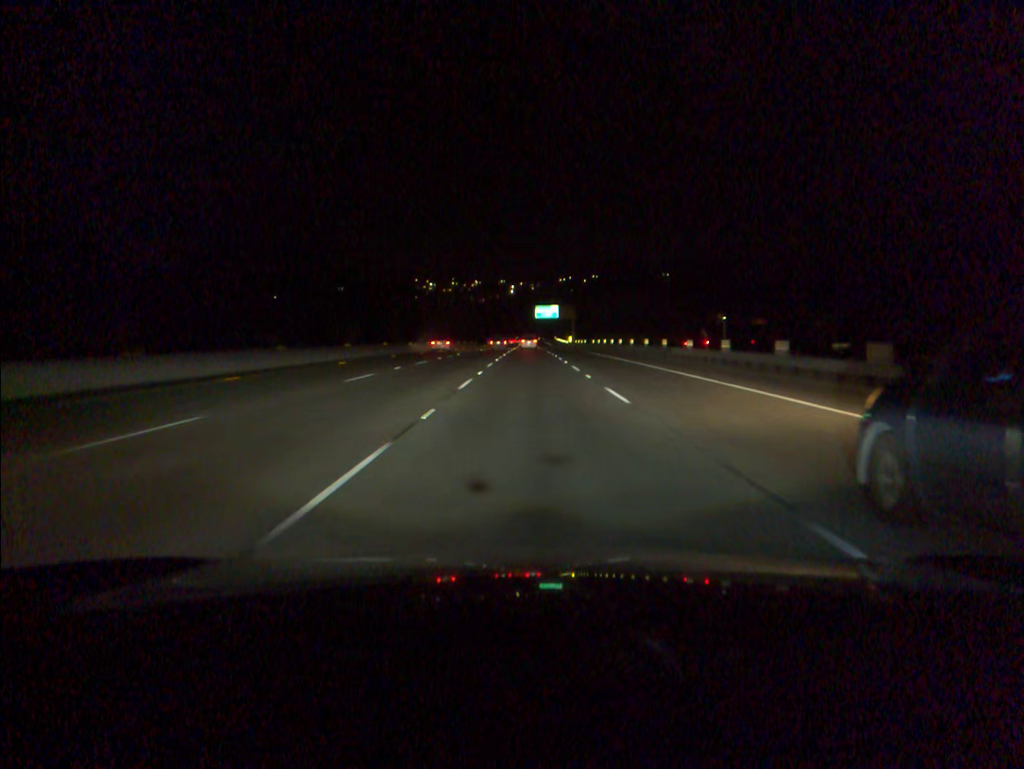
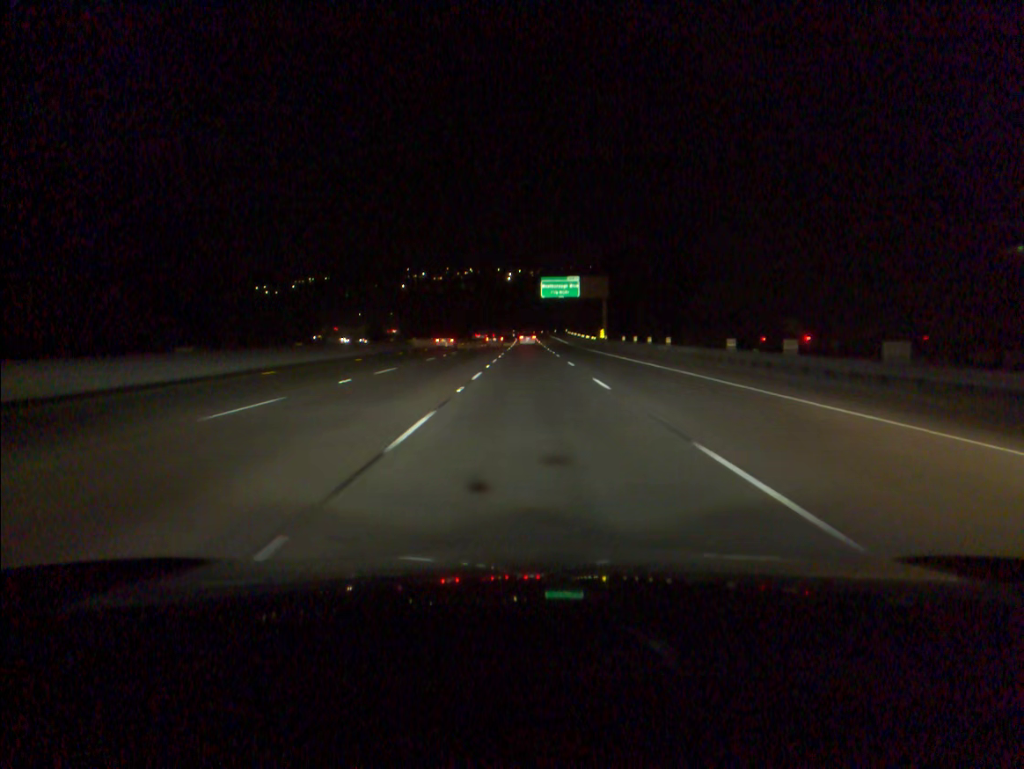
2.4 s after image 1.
(+0.1, +69.3) m; 0°
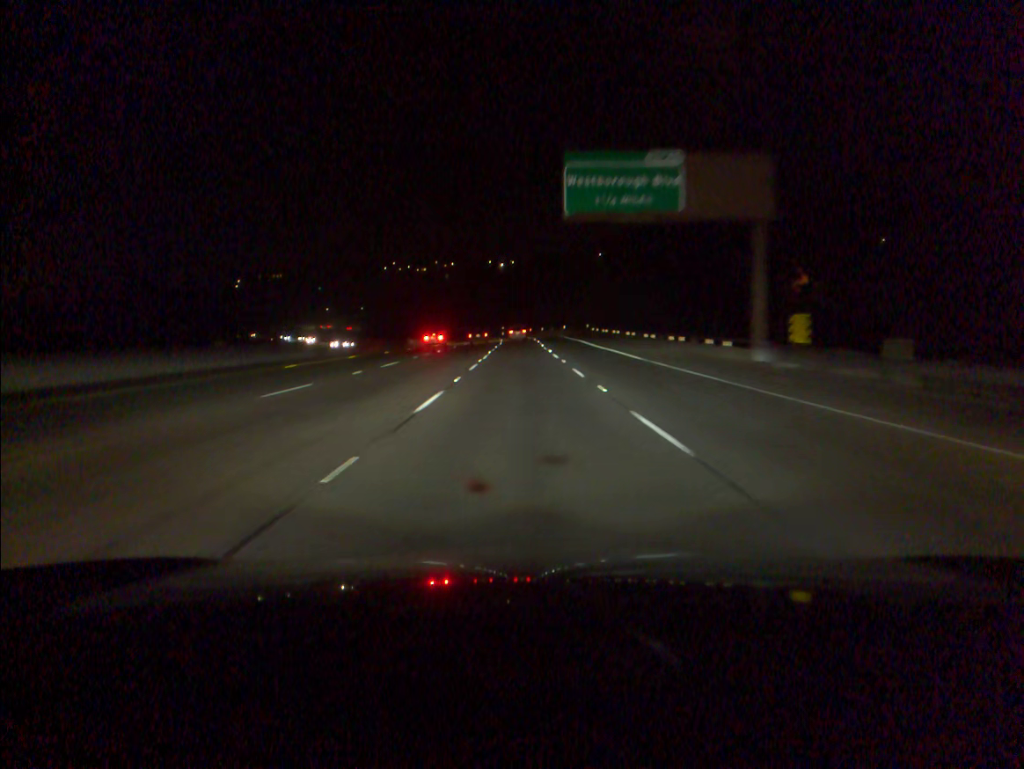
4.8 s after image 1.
(+0.2, +69.1) m; 0°
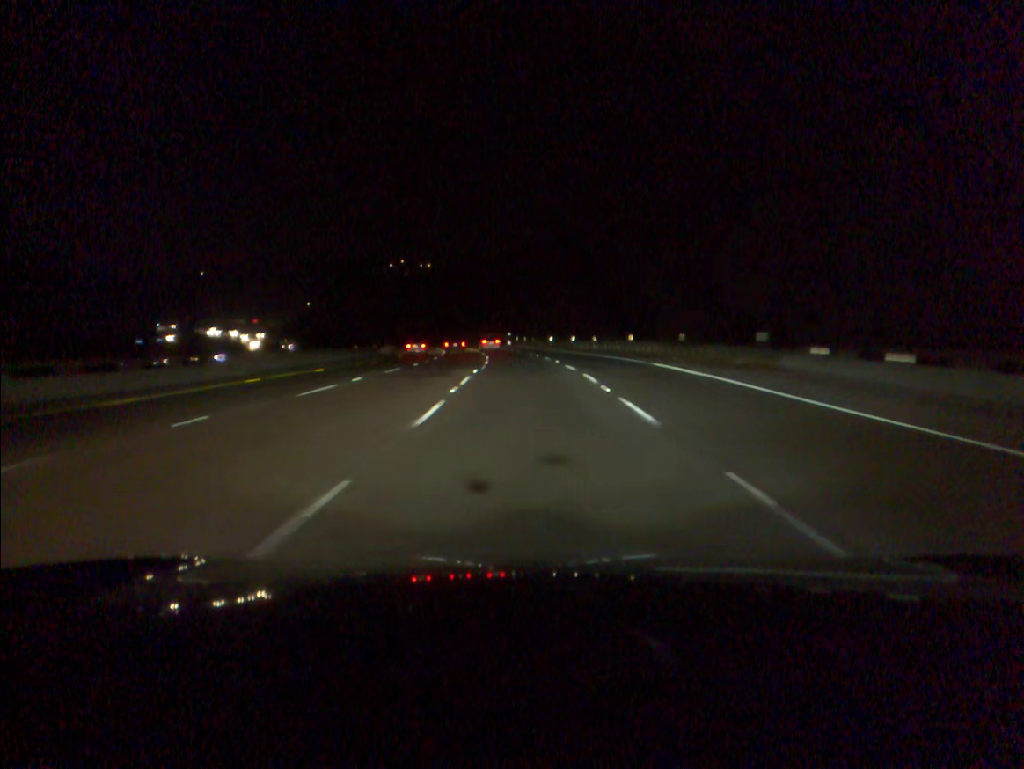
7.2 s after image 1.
(-0.6, +68.8) m; -1°
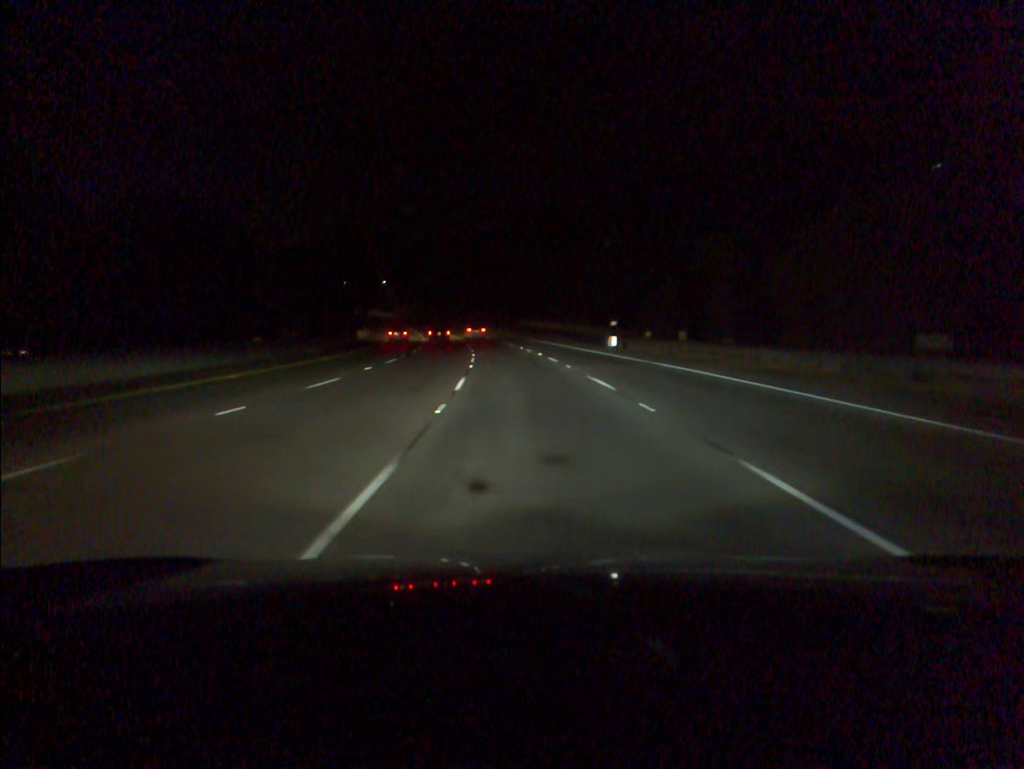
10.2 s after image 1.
(-3.6, +85.5) m; -6°
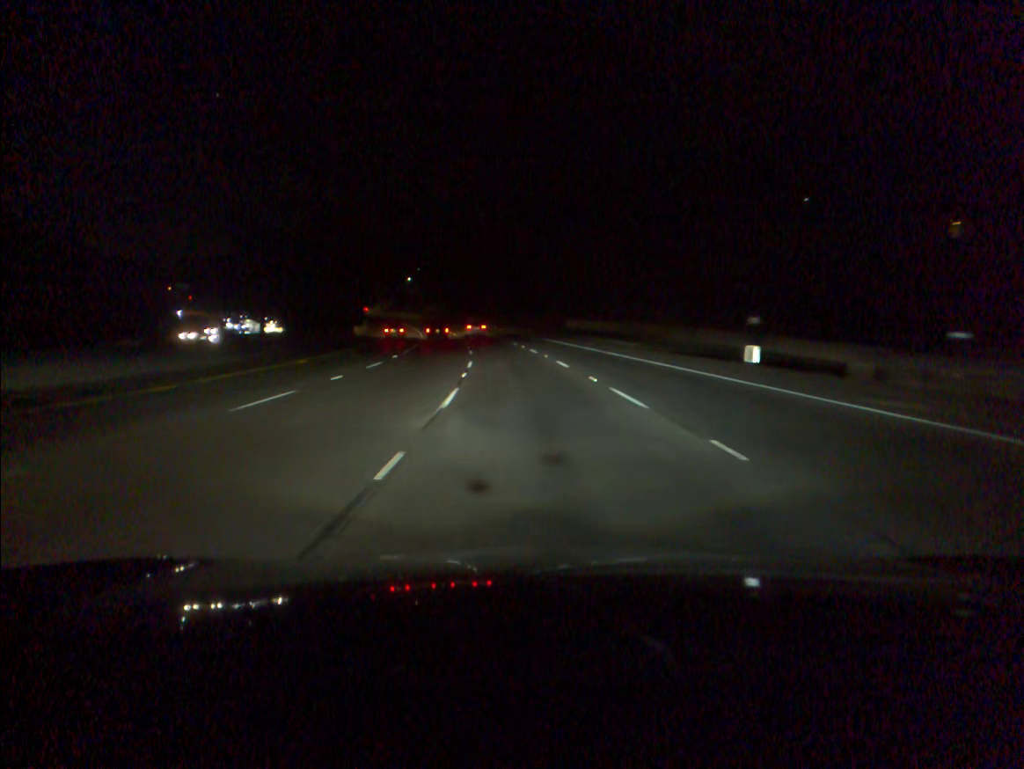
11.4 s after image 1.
(-0.9, +34.5) m; -3°
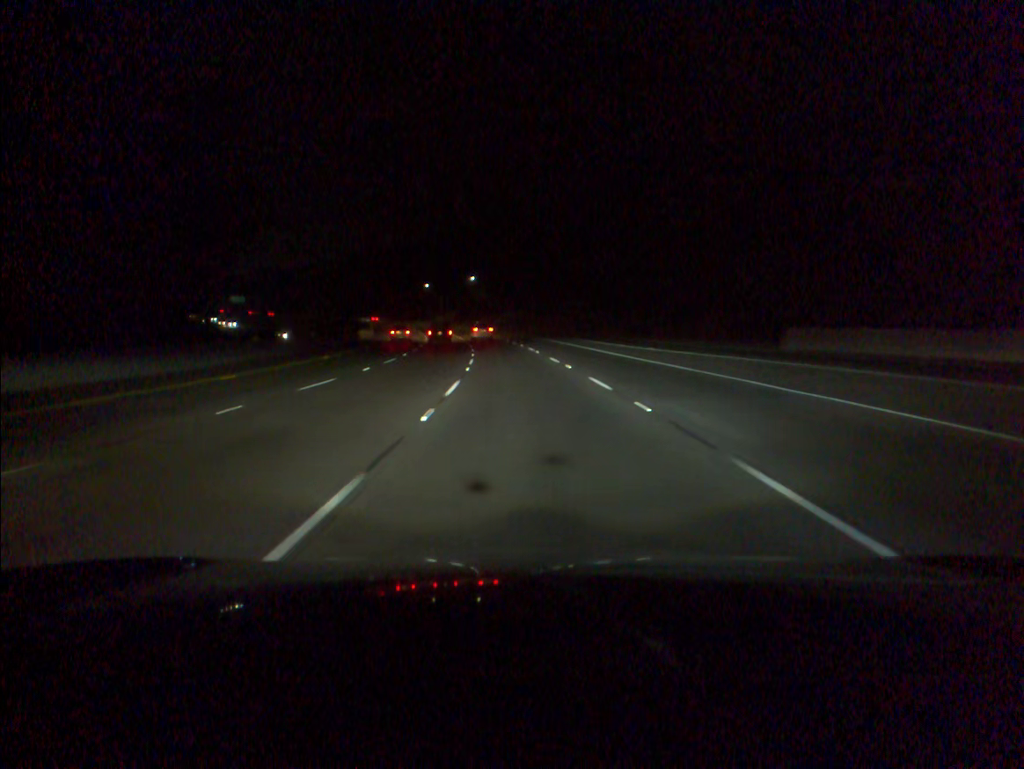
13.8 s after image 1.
(-3.7, +68.6) m; -7°
